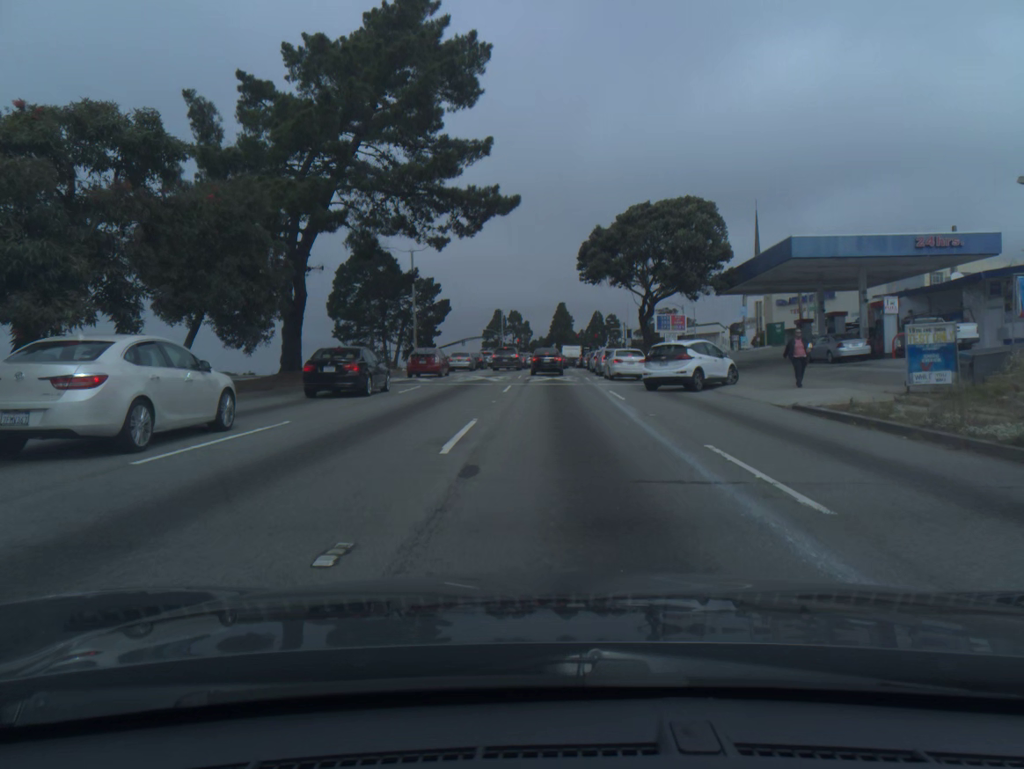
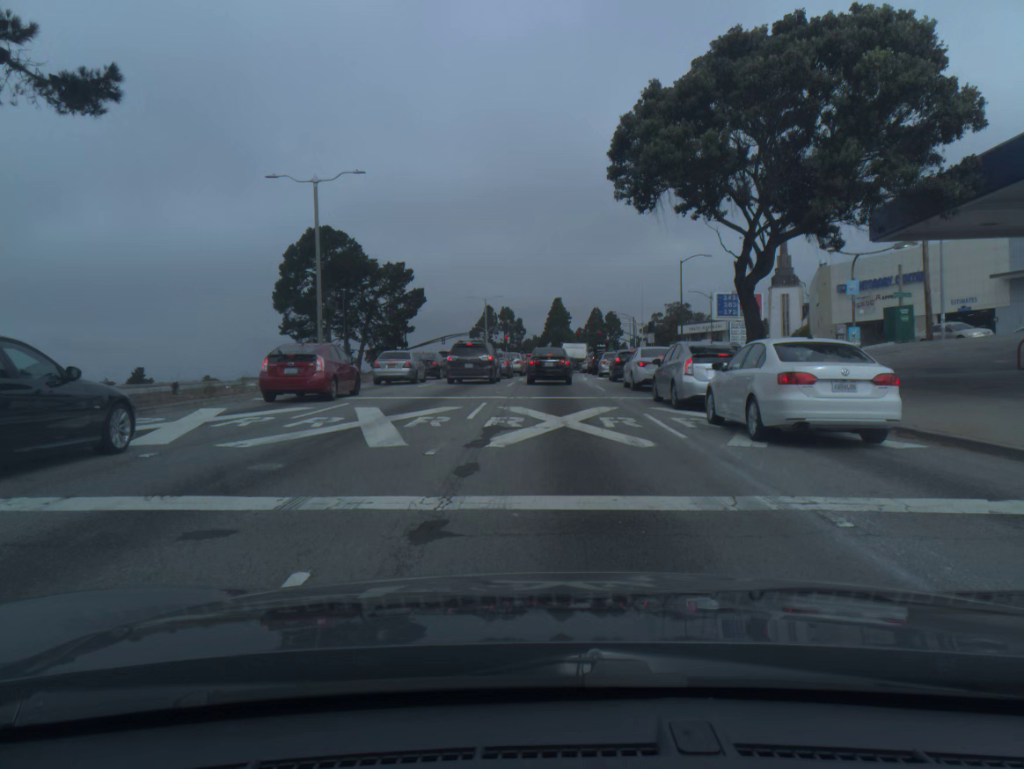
(+0.1, +24.8) m; 0°
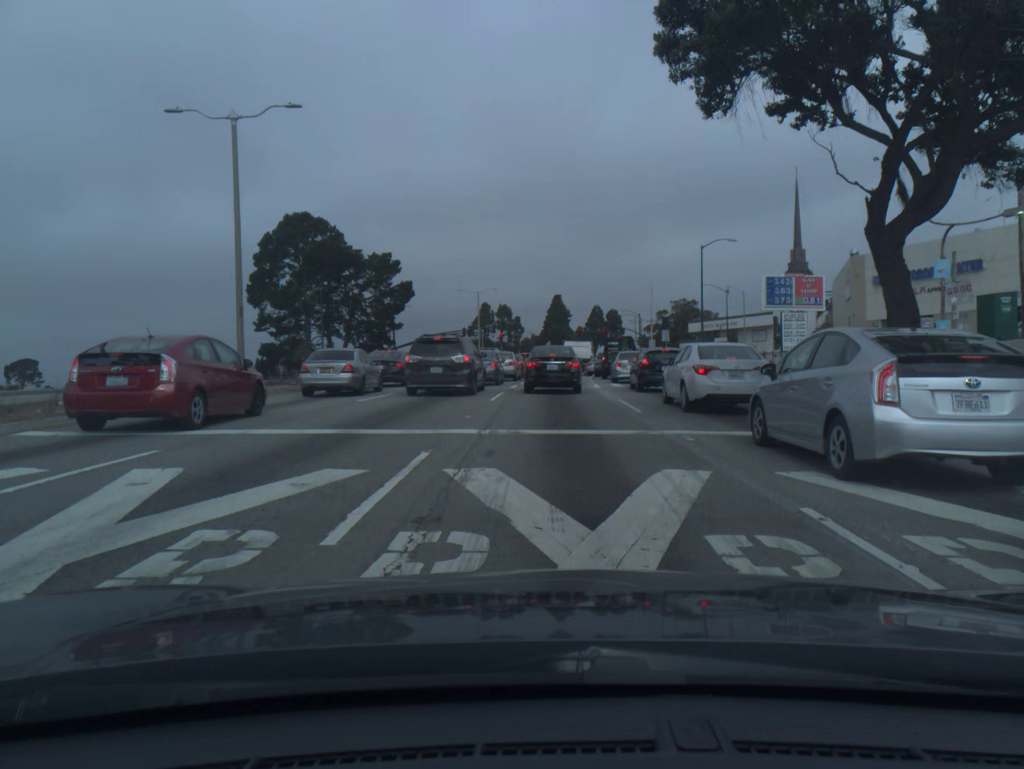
(0.0, +9.5) m; 0°
